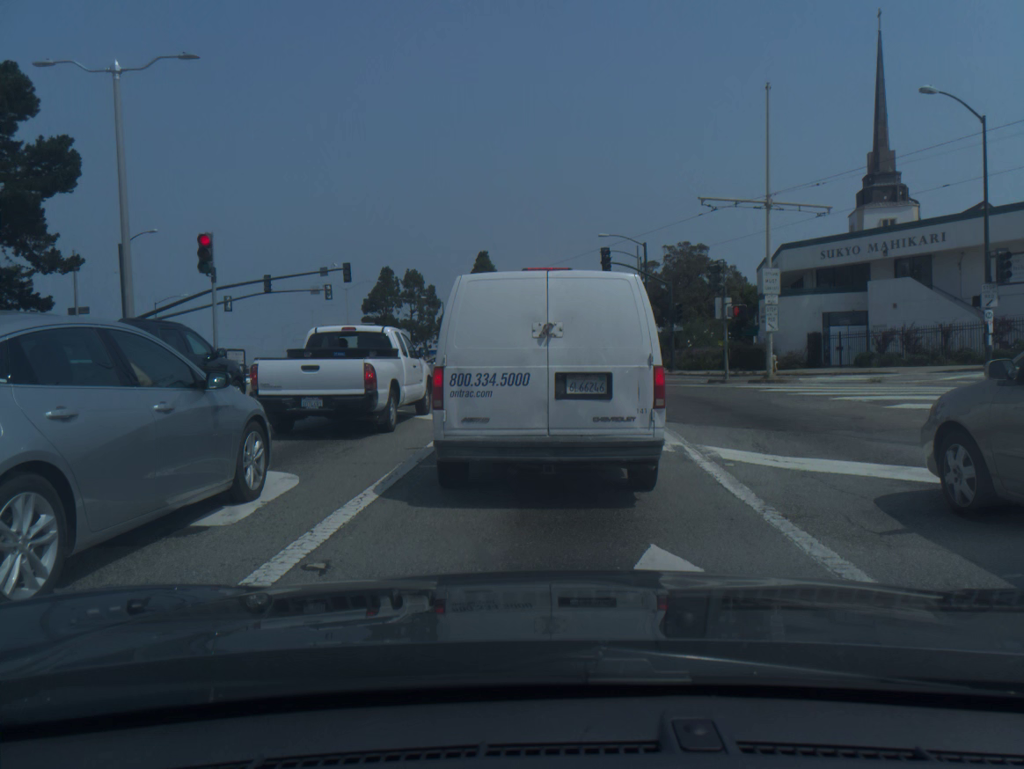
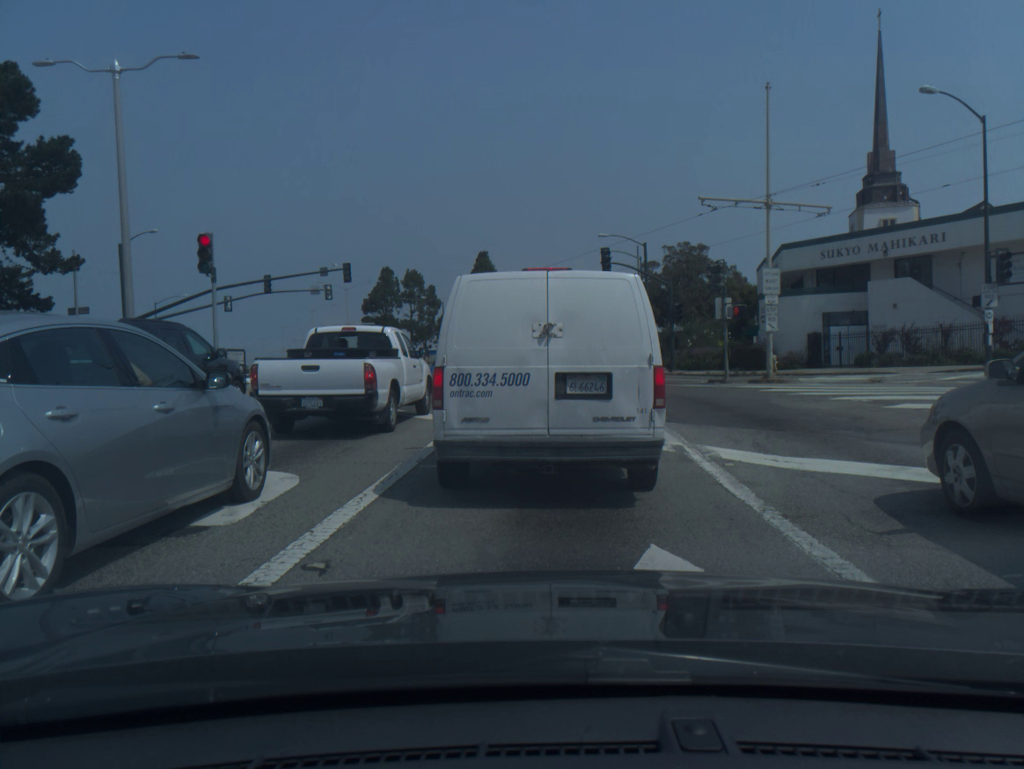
(0.0, 0.0) m; 0°
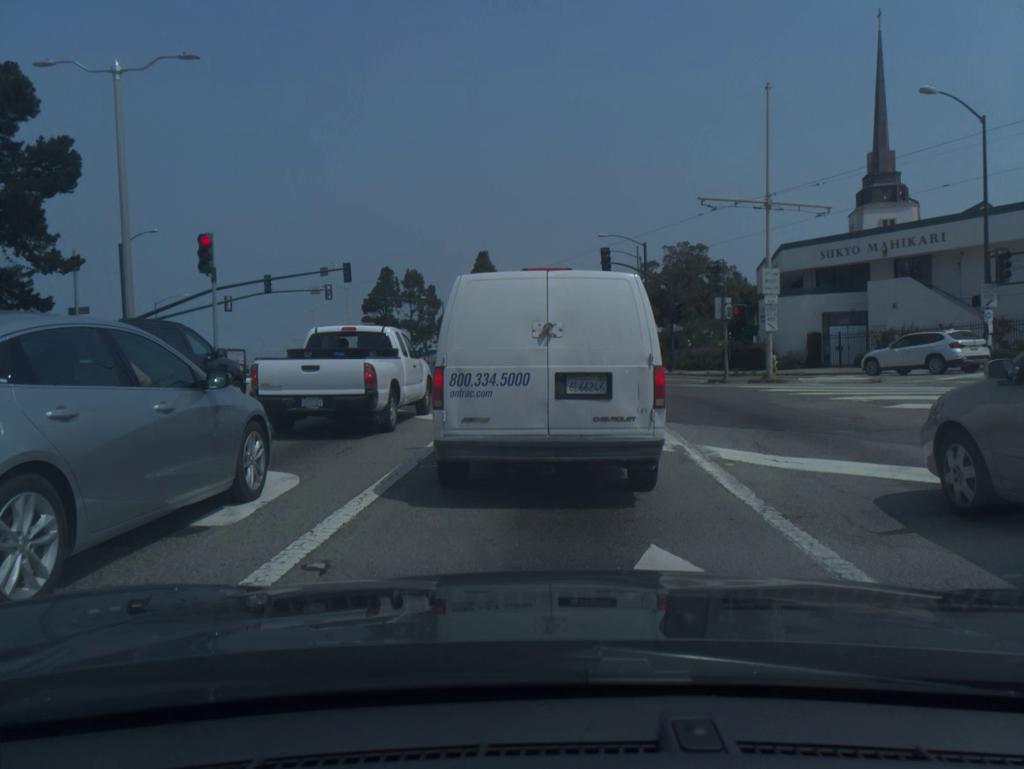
(0.0, 0.0) m; 0°
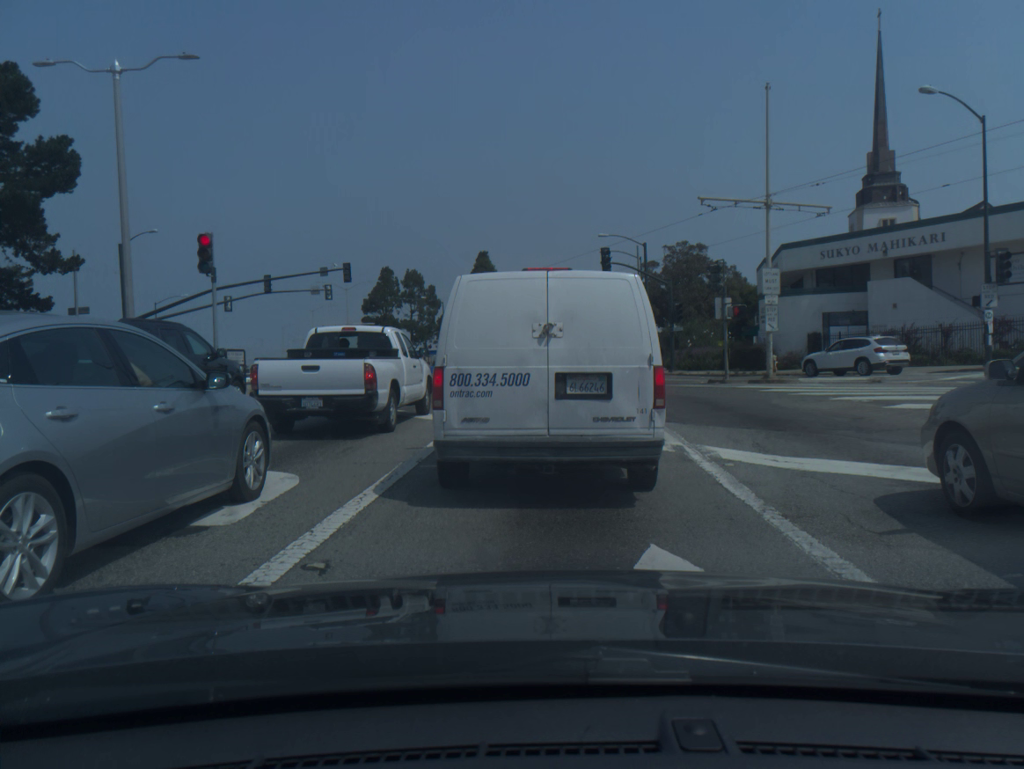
(0.0, 0.0) m; 0°
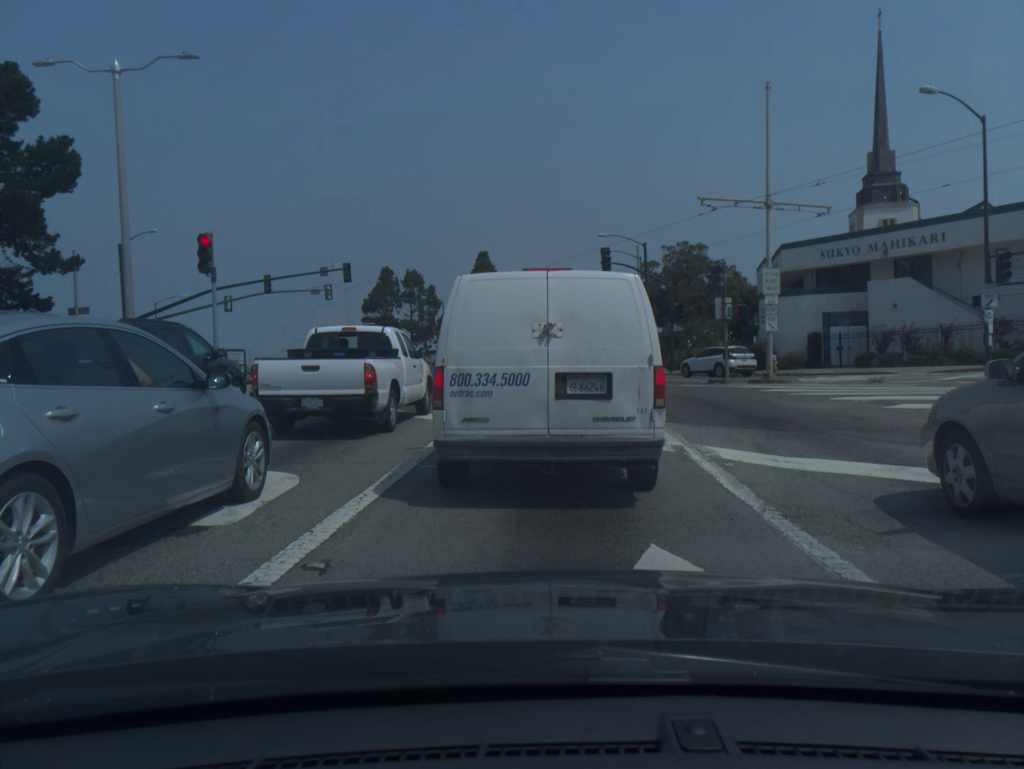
(0.0, 0.0) m; 0°
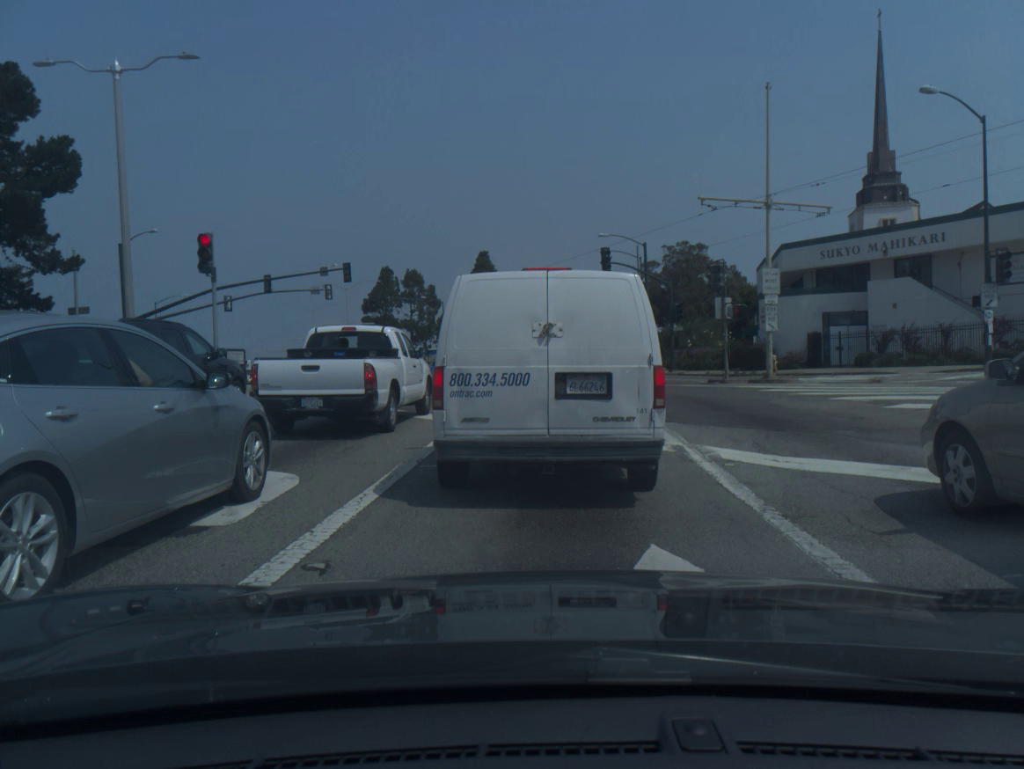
(0.0, 0.0) m; 0°
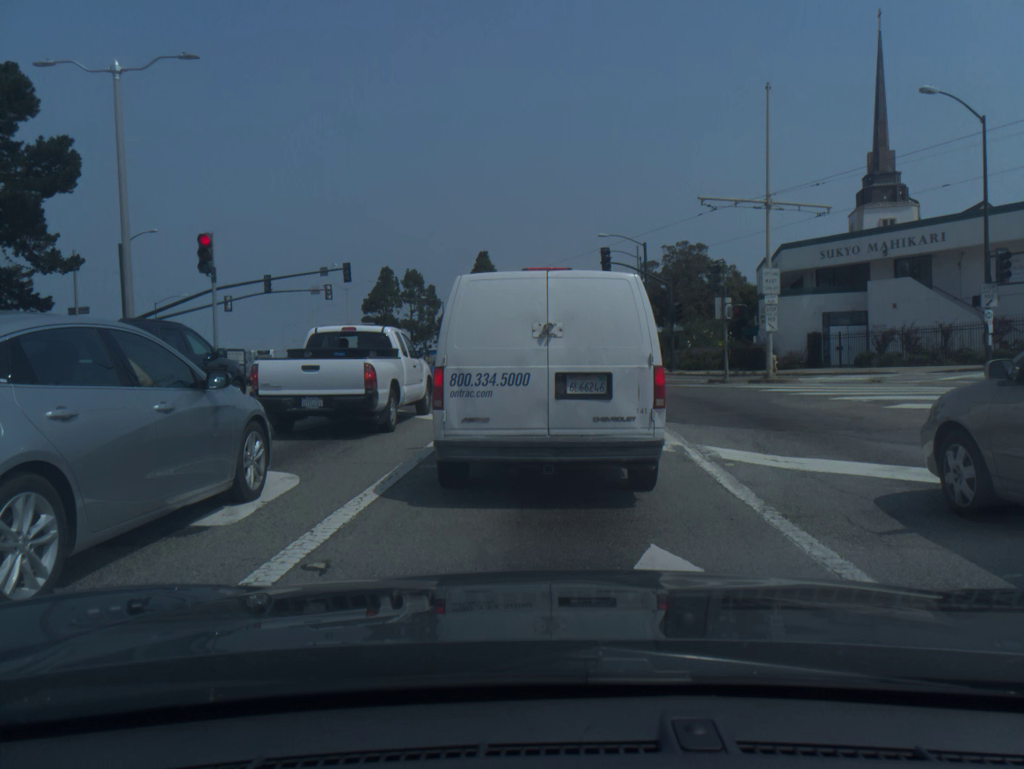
(0.0, 0.0) m; 0°
